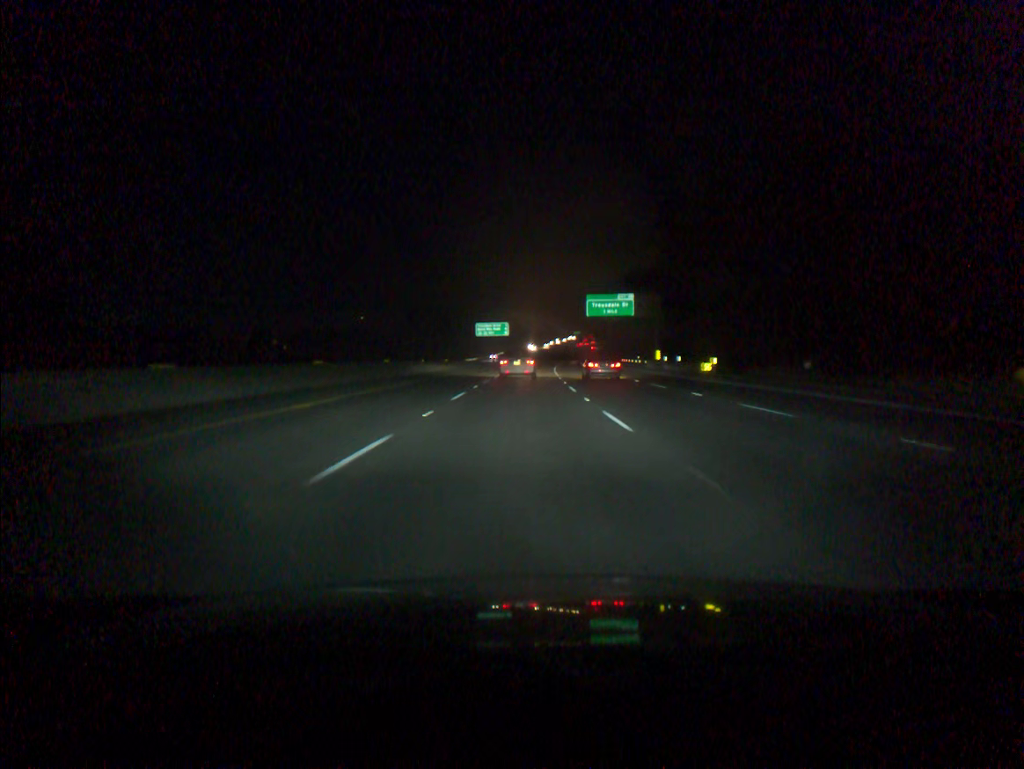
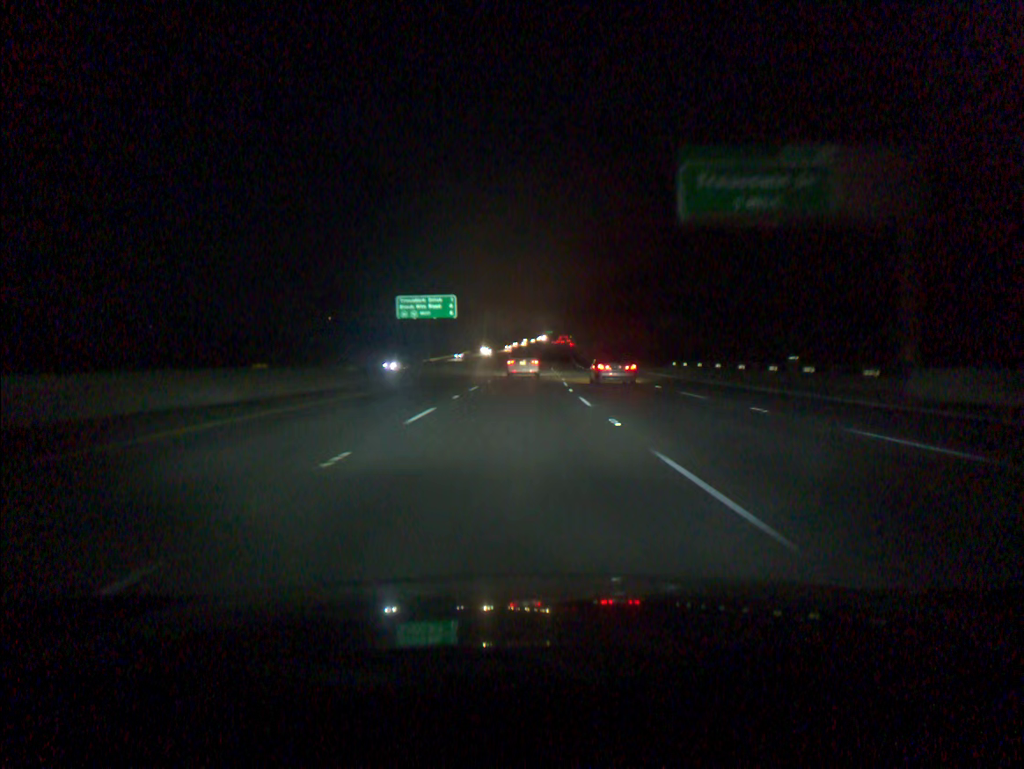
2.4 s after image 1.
(+1.3, +65.9) m; +2°
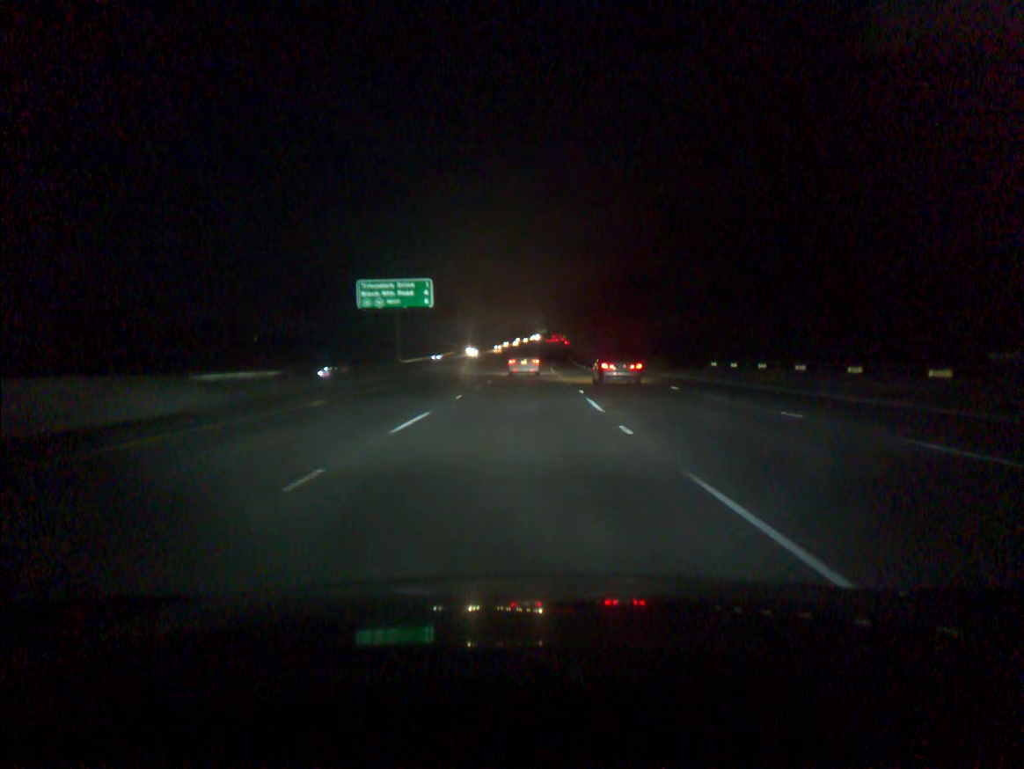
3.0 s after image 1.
(+0.1, +16.4) m; +1°
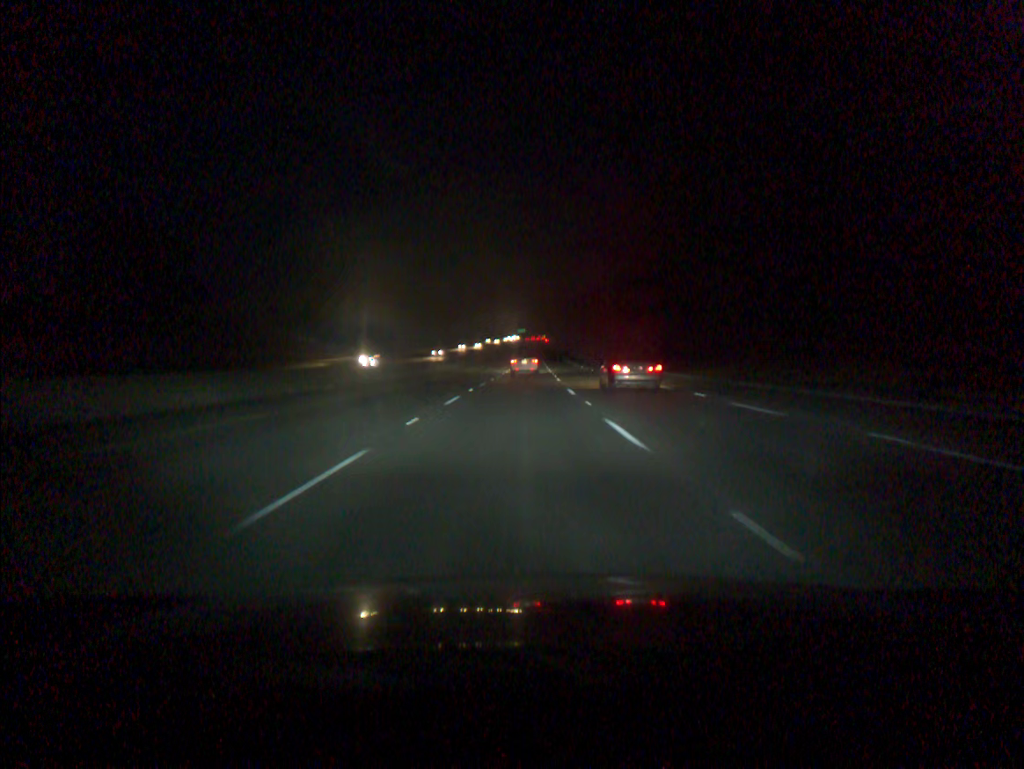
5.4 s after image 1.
(+1.2, +65.8) m; +2°
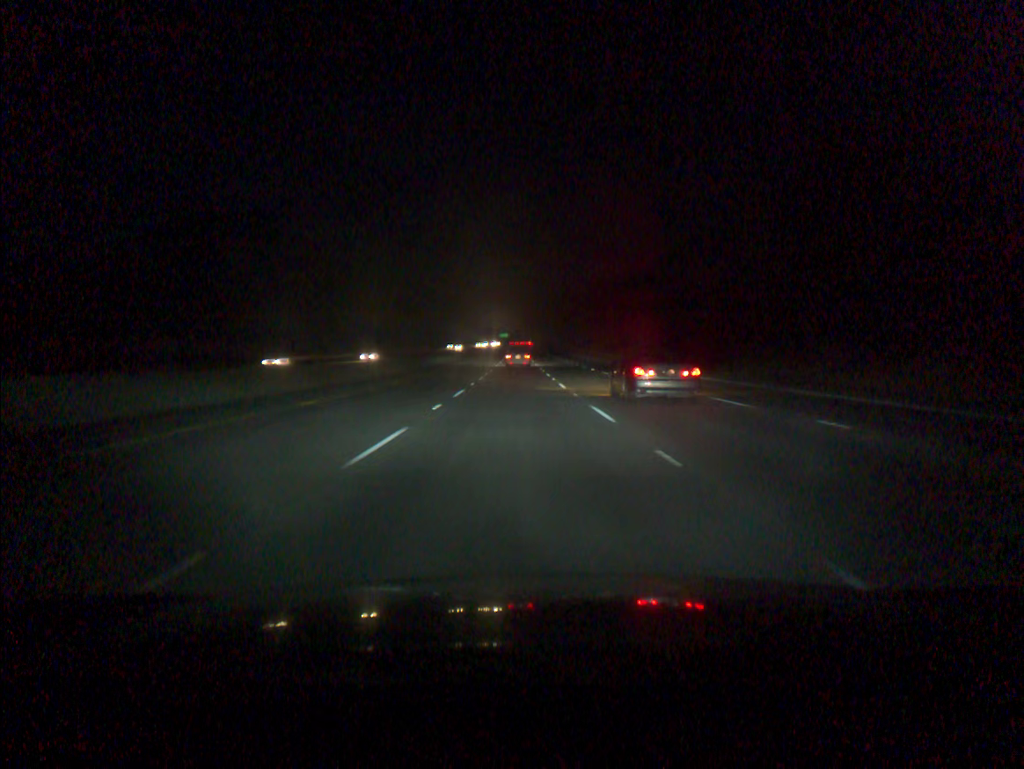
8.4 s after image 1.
(+1.1, +83.5) m; +1°
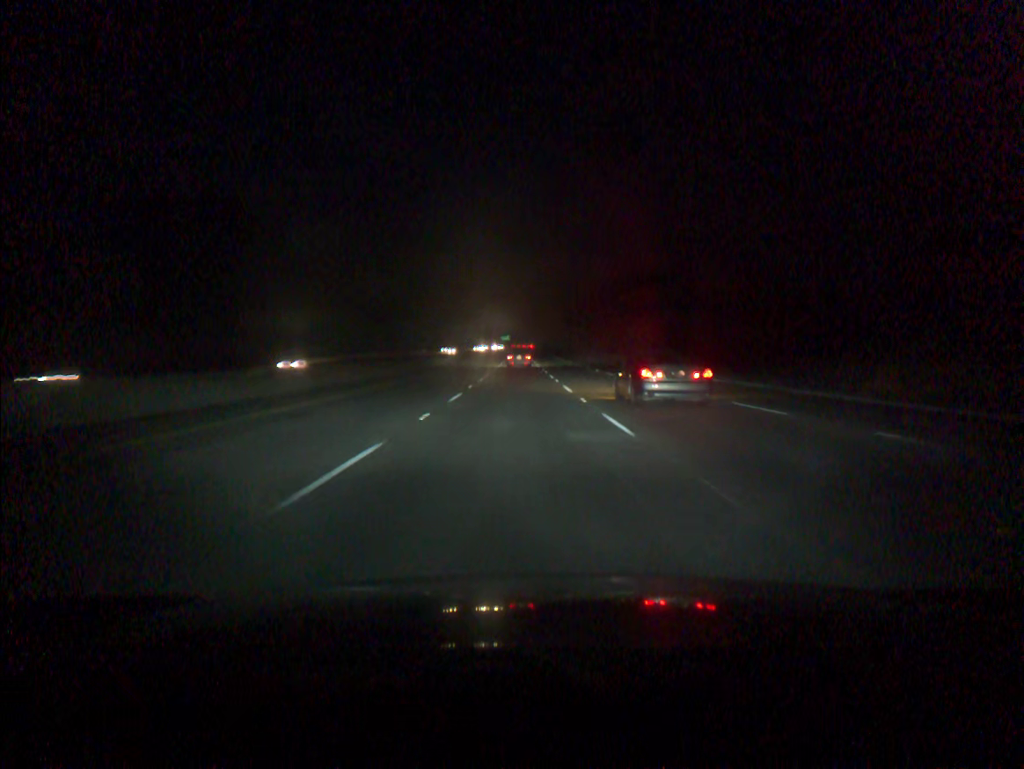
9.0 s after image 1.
(0.0, +16.9) m; 0°
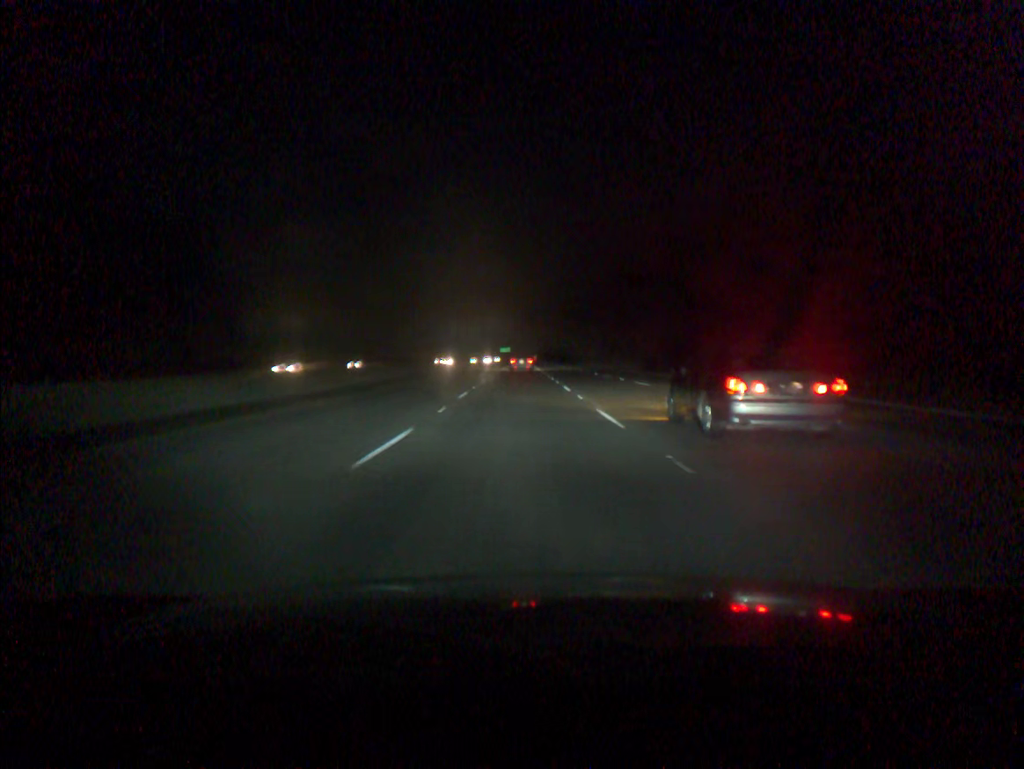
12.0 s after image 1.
(0.0, +85.6) m; 0°
